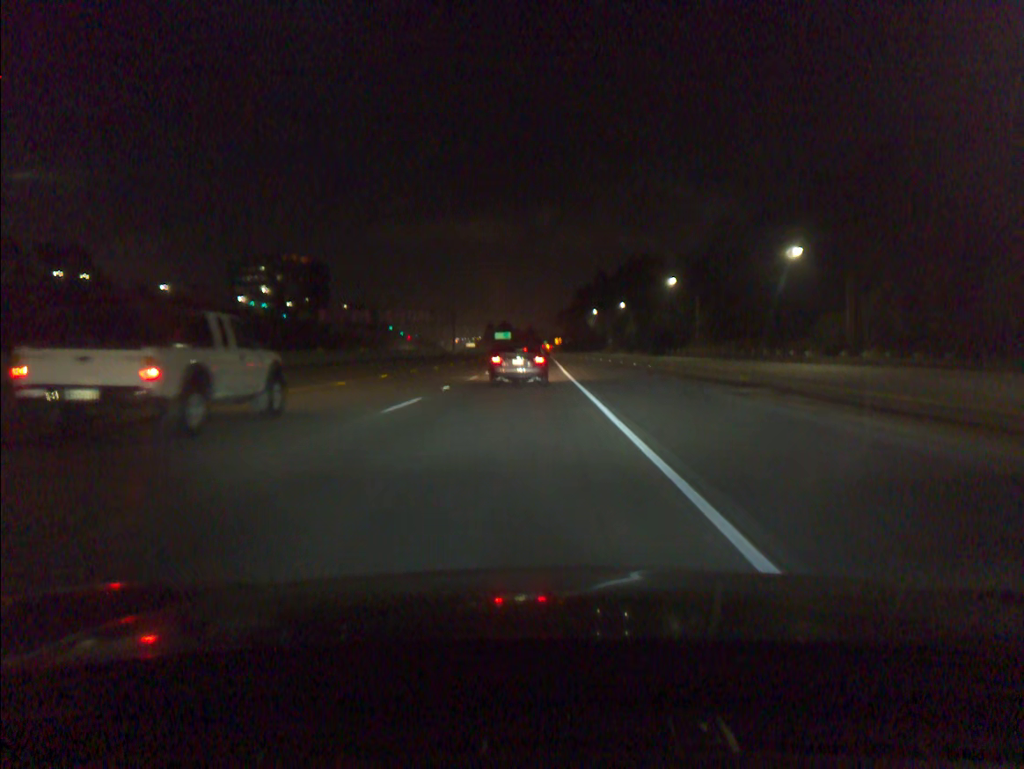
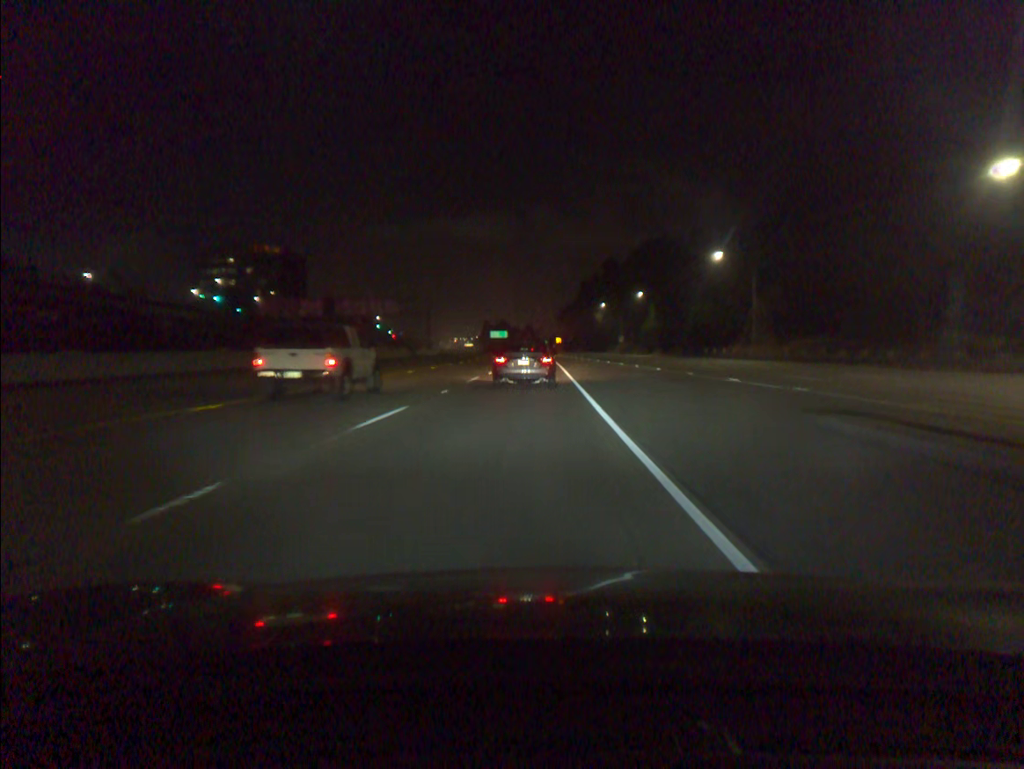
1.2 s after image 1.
(0.0, +32.2) m; 0°
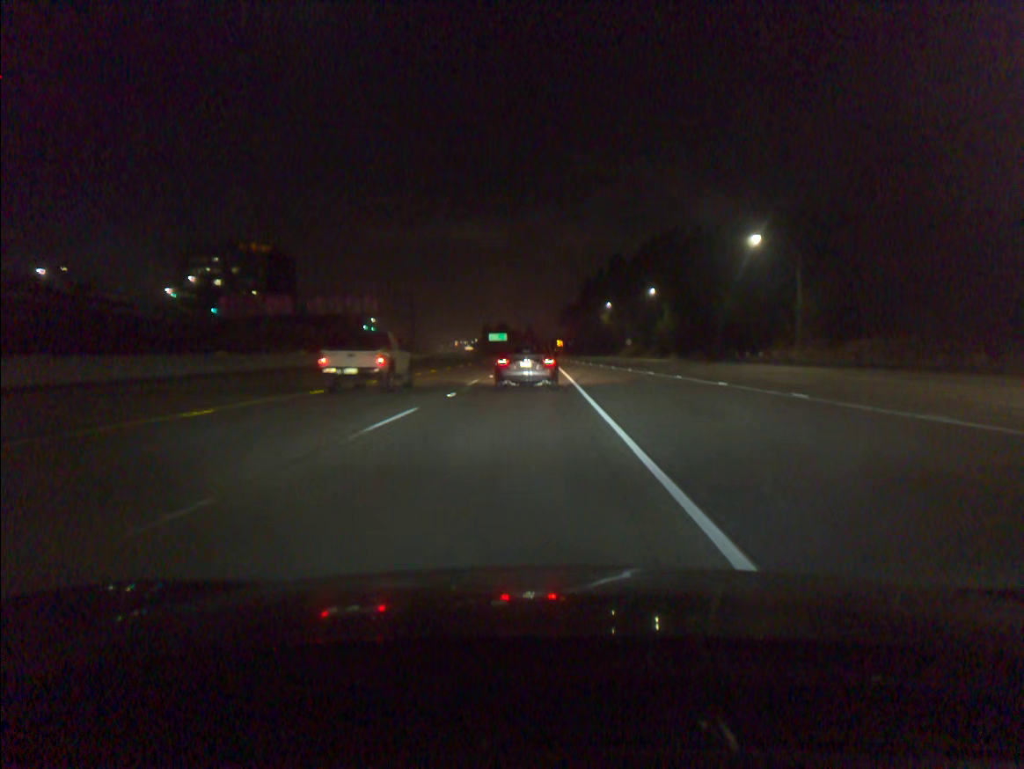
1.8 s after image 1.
(0.0, +15.5) m; 0°
